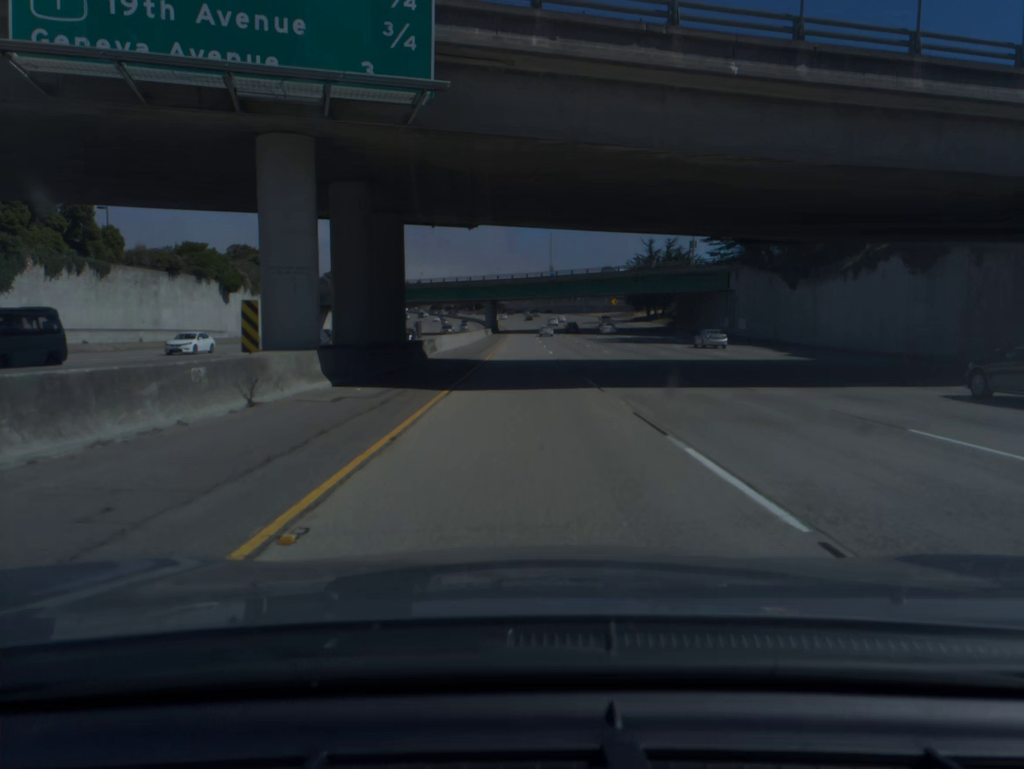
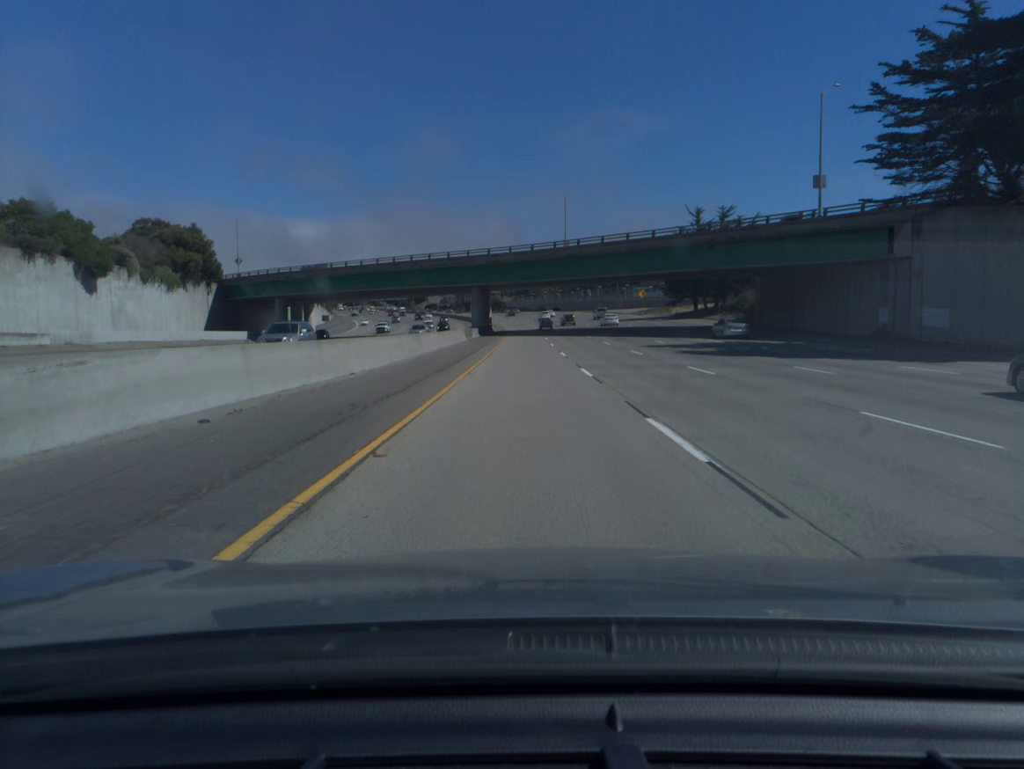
(-0.1, +40.3) m; 0°
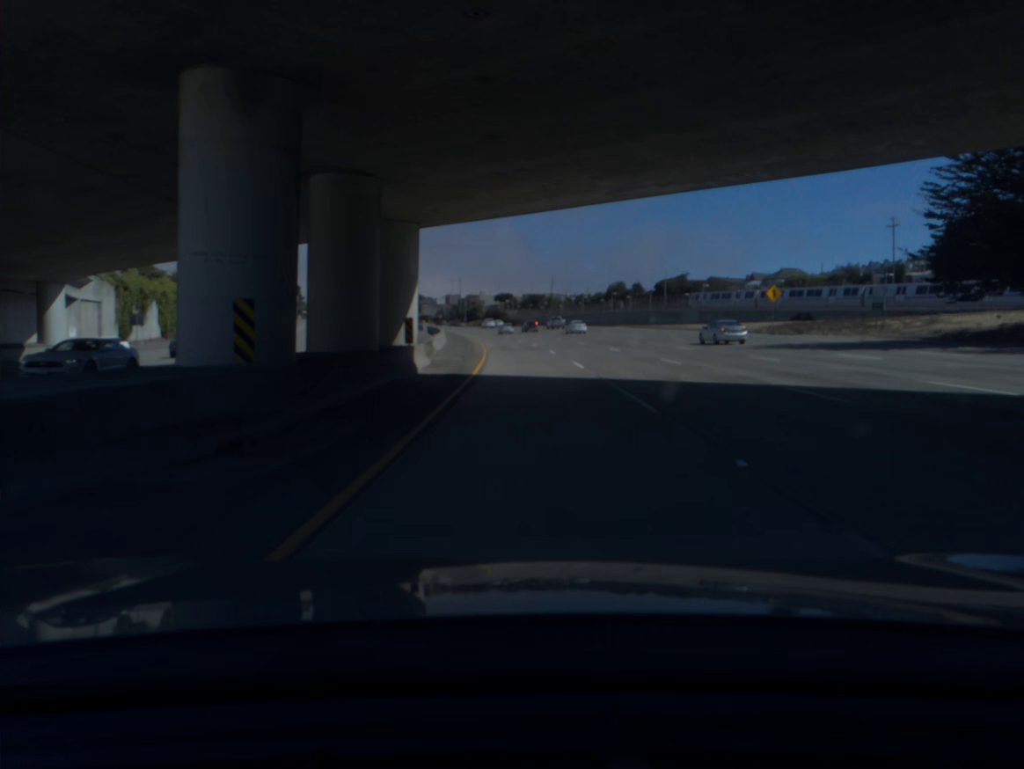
(-0.1, +80.1) m; 0°
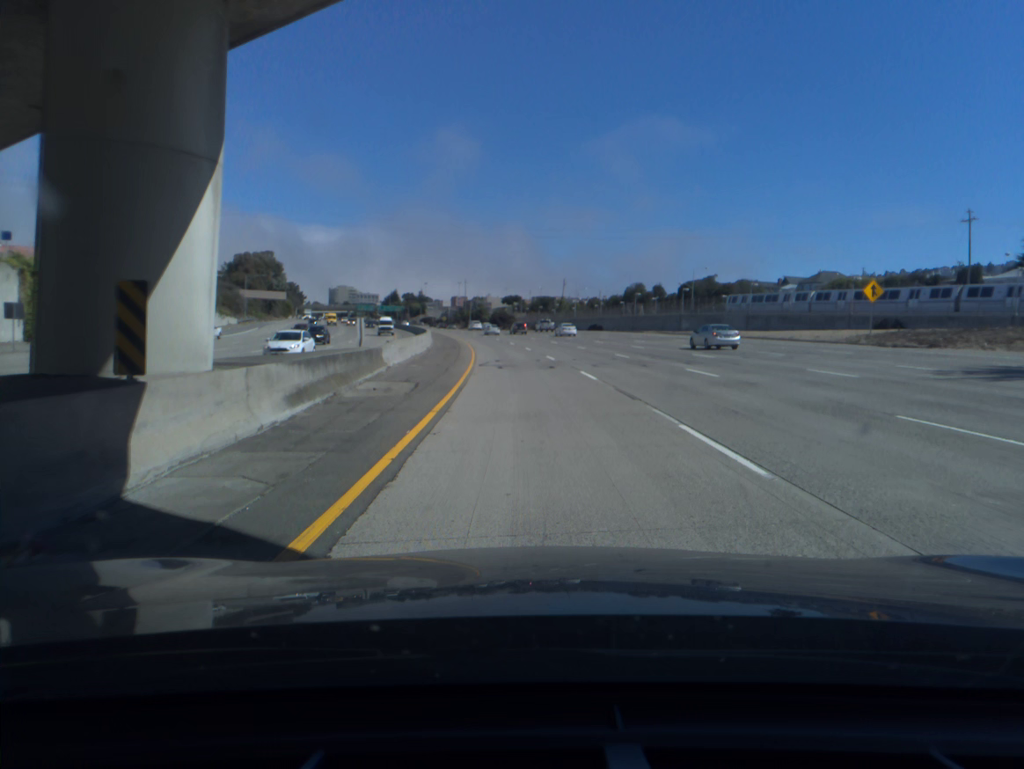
(-0.1, +19.9) m; -1°
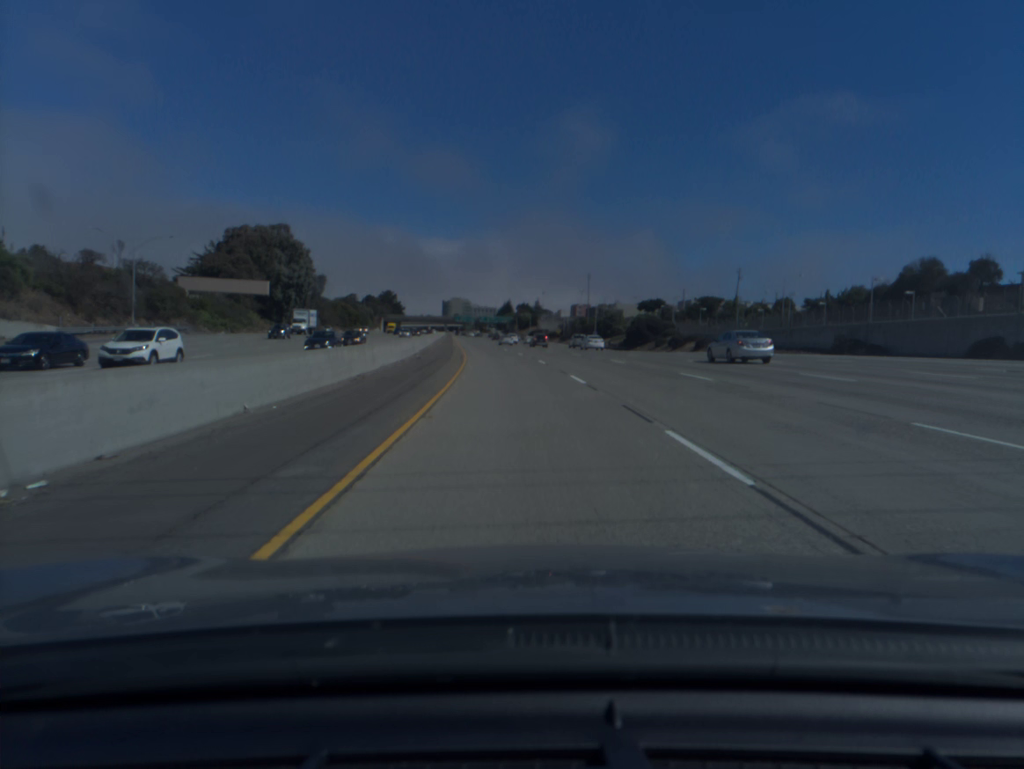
(-7.1, +99.4) m; -9°
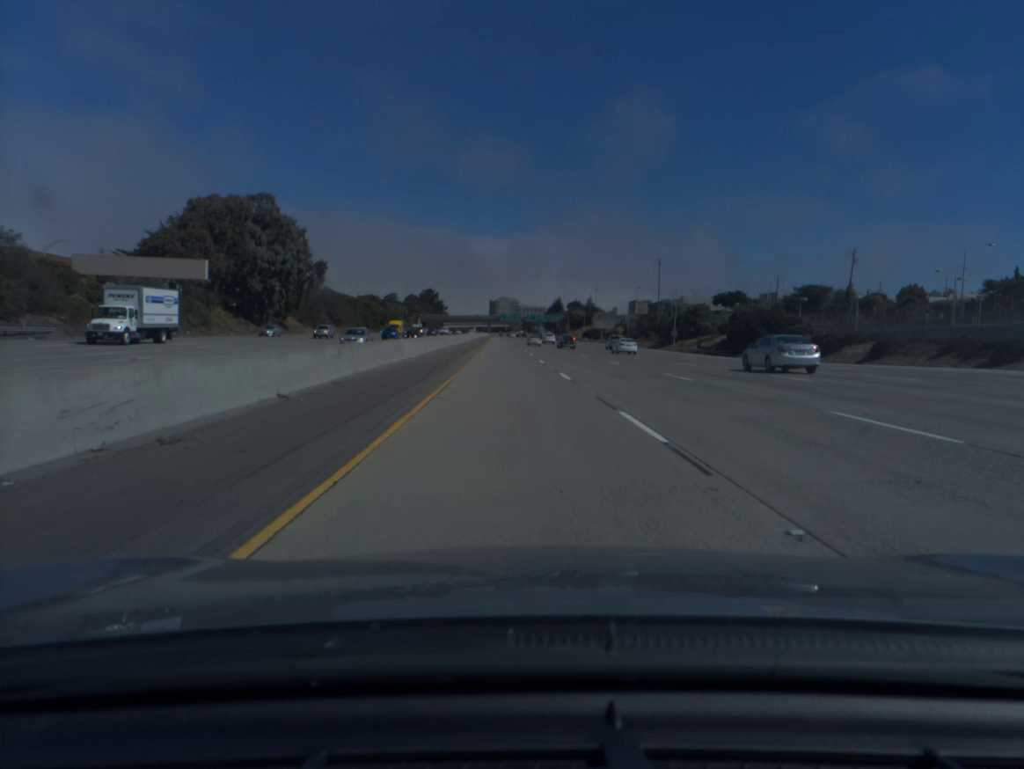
(-1.2, +39.8) m; -4°
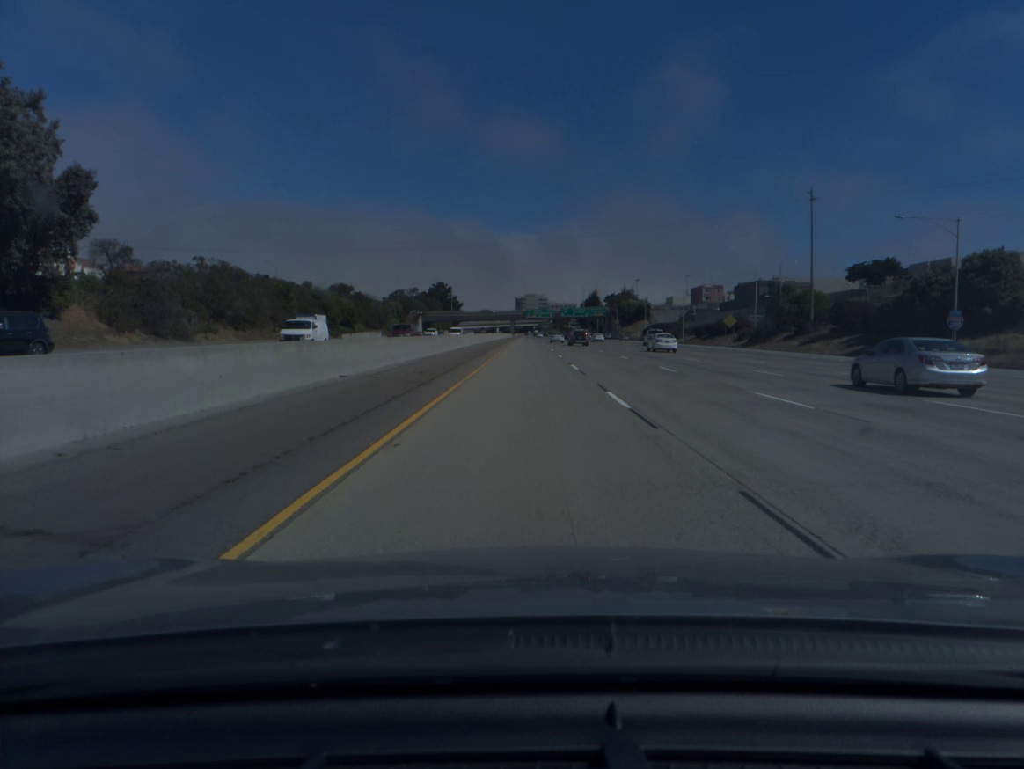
(-2.3, +80.1) m; -2°
